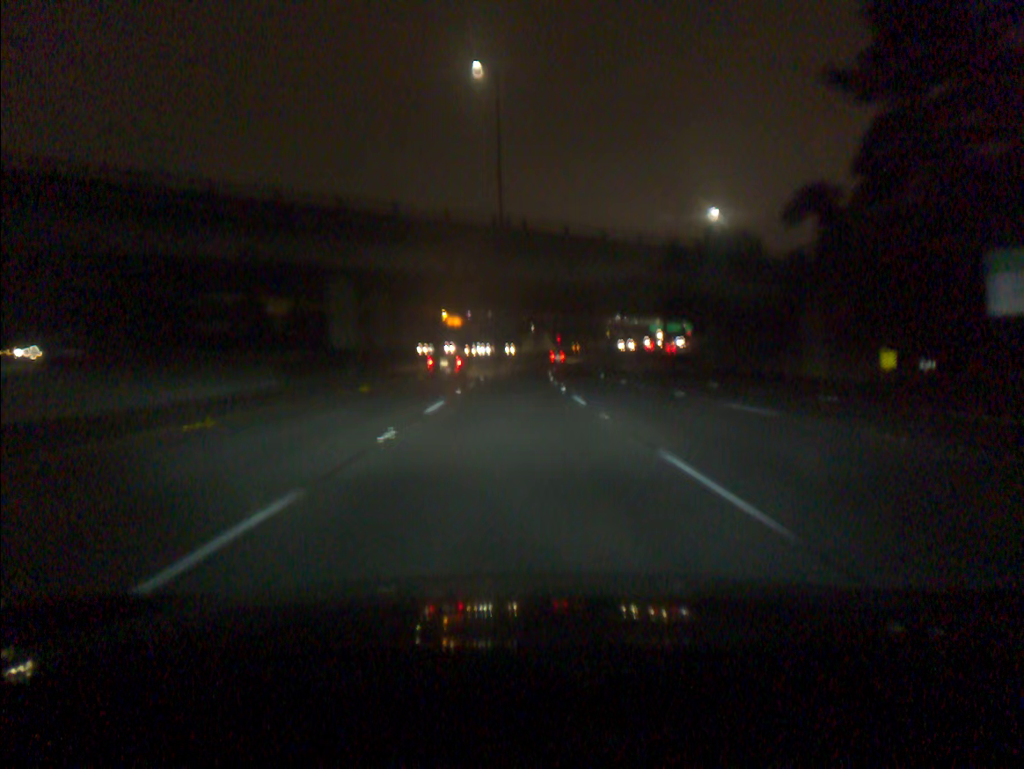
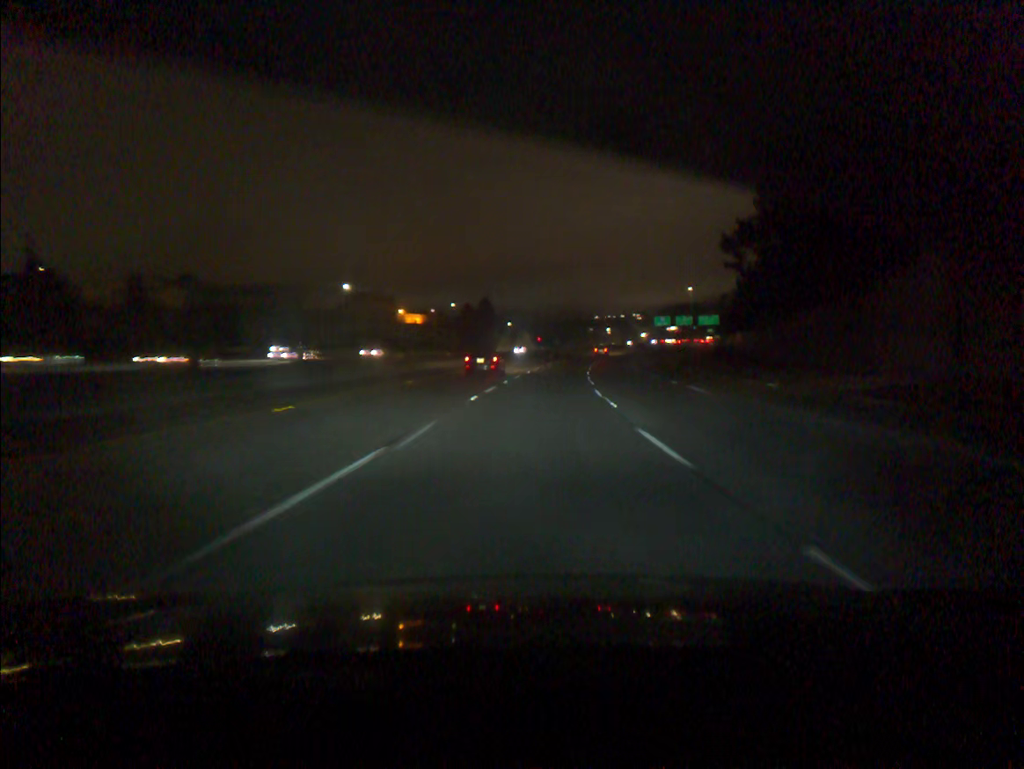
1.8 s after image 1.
(+0.3, +55.0) m; +2°
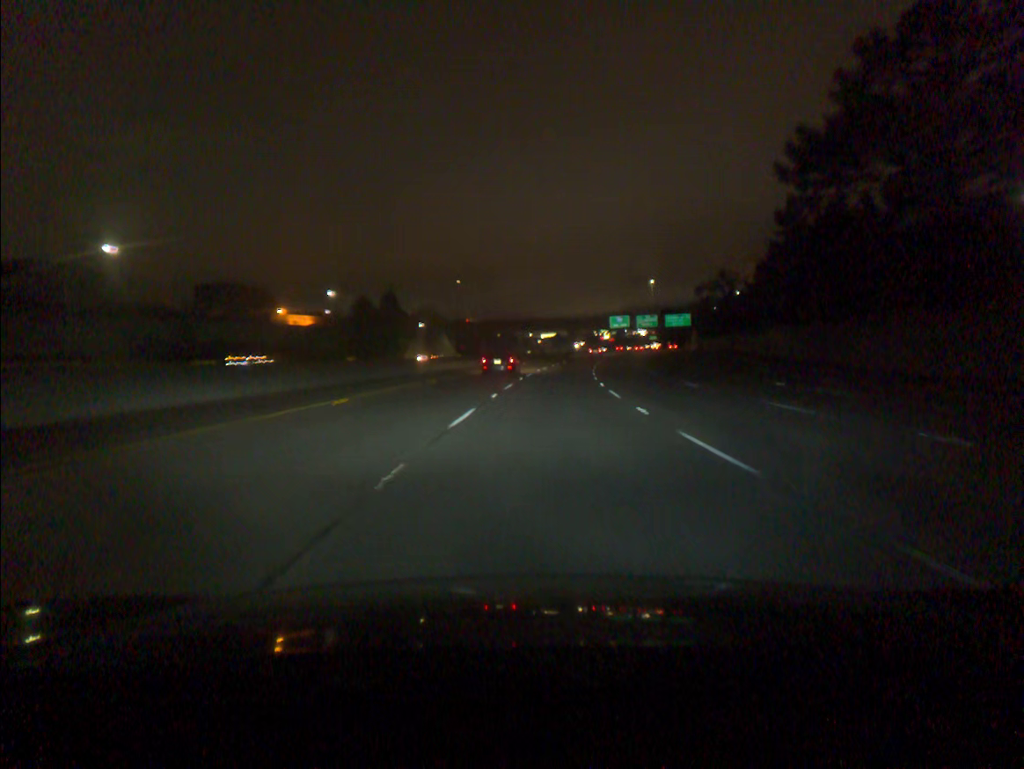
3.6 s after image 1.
(+2.4, +54.7) m; +5°
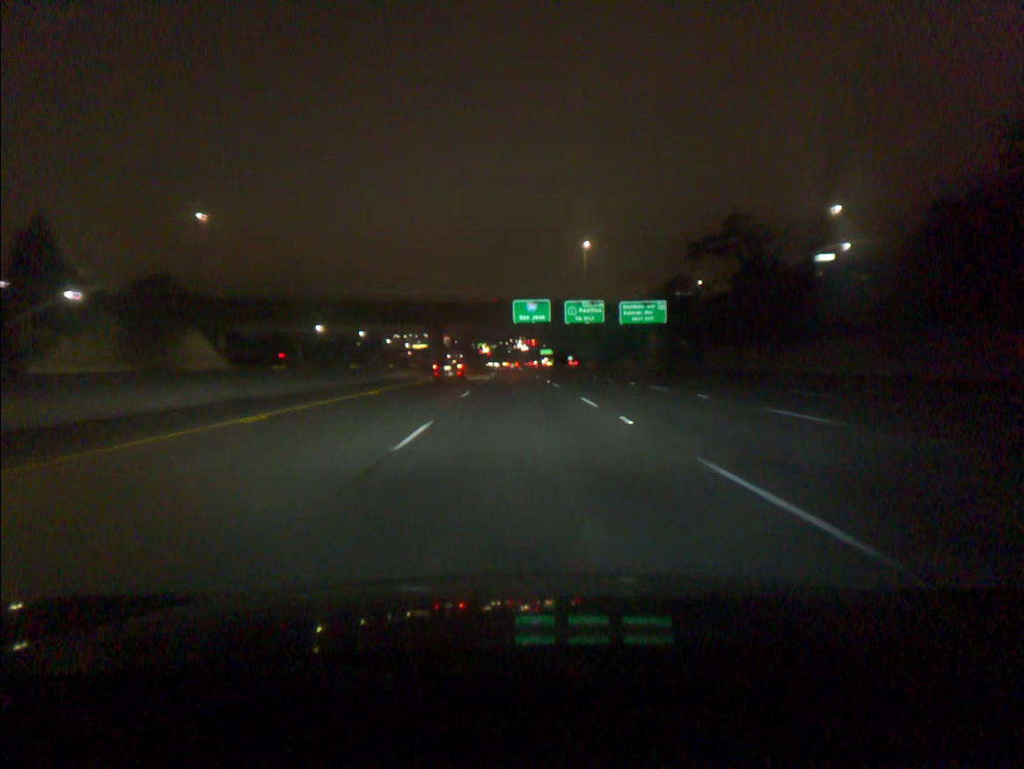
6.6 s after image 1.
(+7.4, +90.7) m; +9°
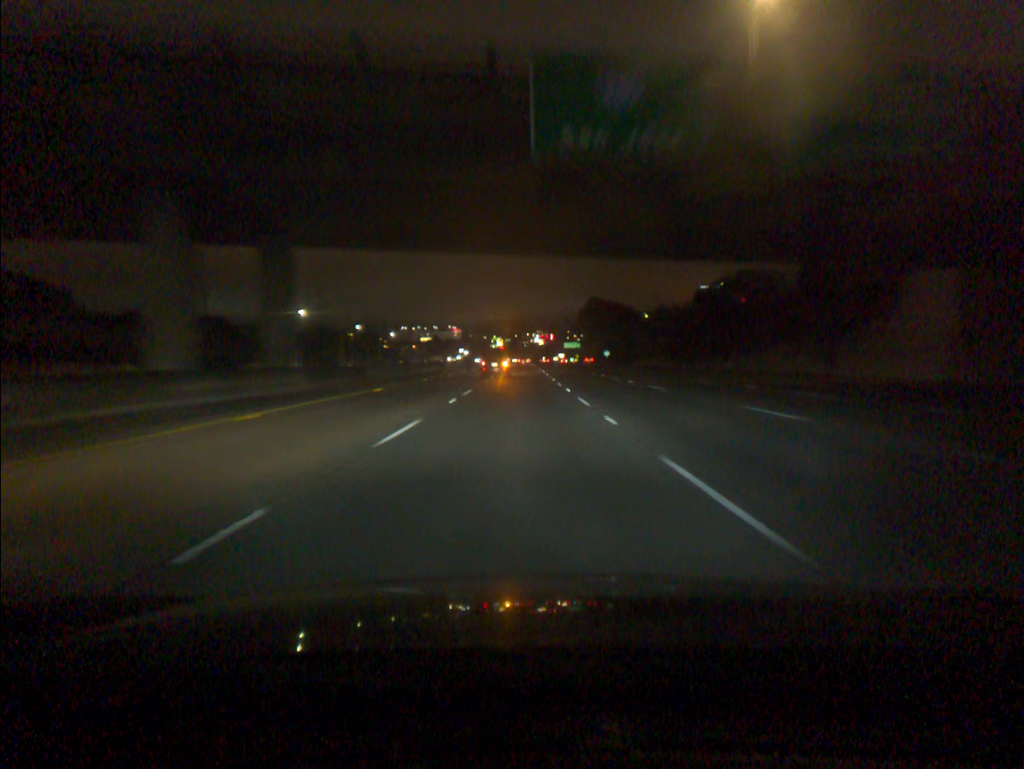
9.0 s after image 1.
(-0.4, +72.8) m; -1°
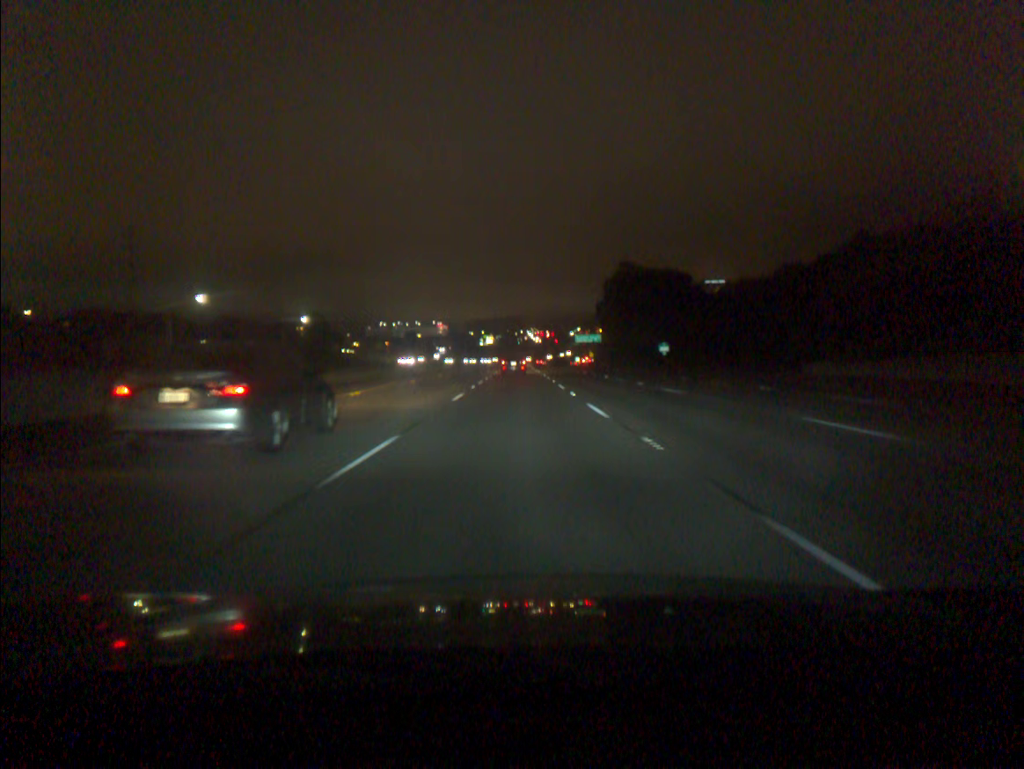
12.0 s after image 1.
(+0.5, +91.3) m; +1°
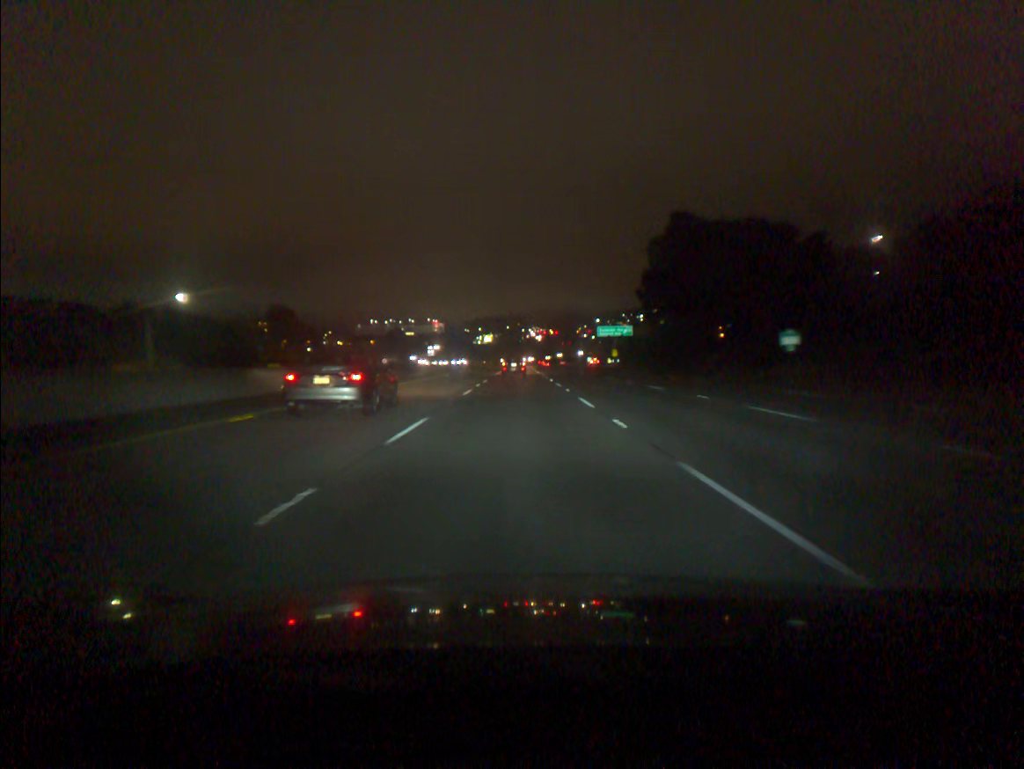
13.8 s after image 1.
(-0.1, +55.0) m; 0°
